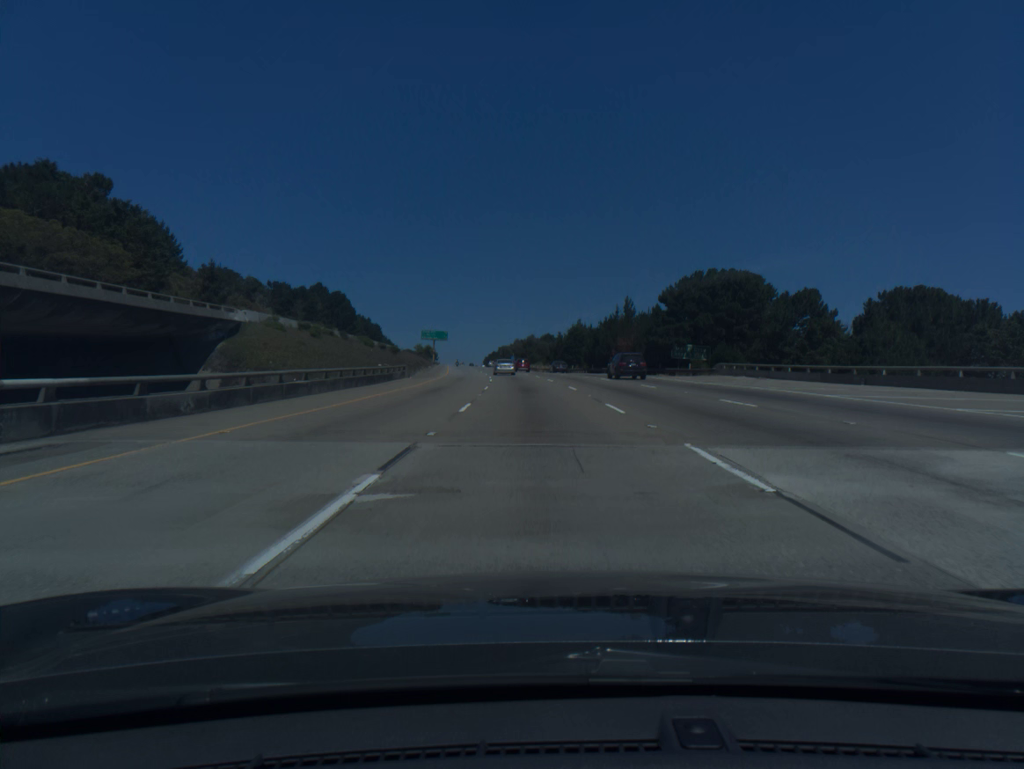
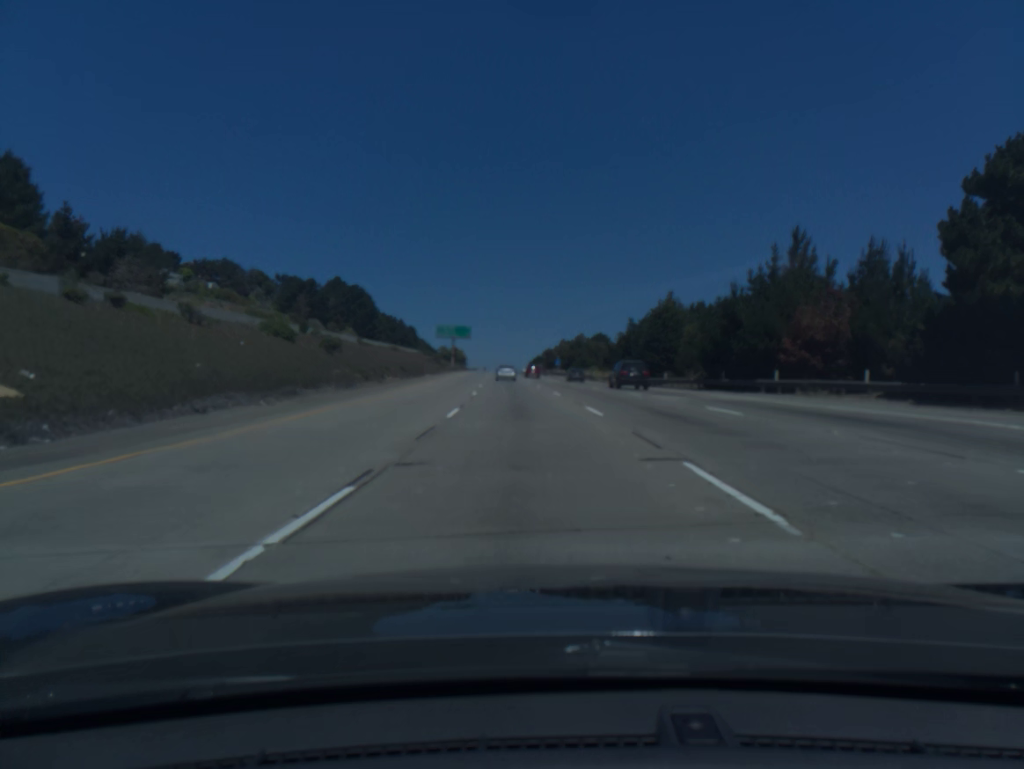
(-1.4, +53.0) m; -3°
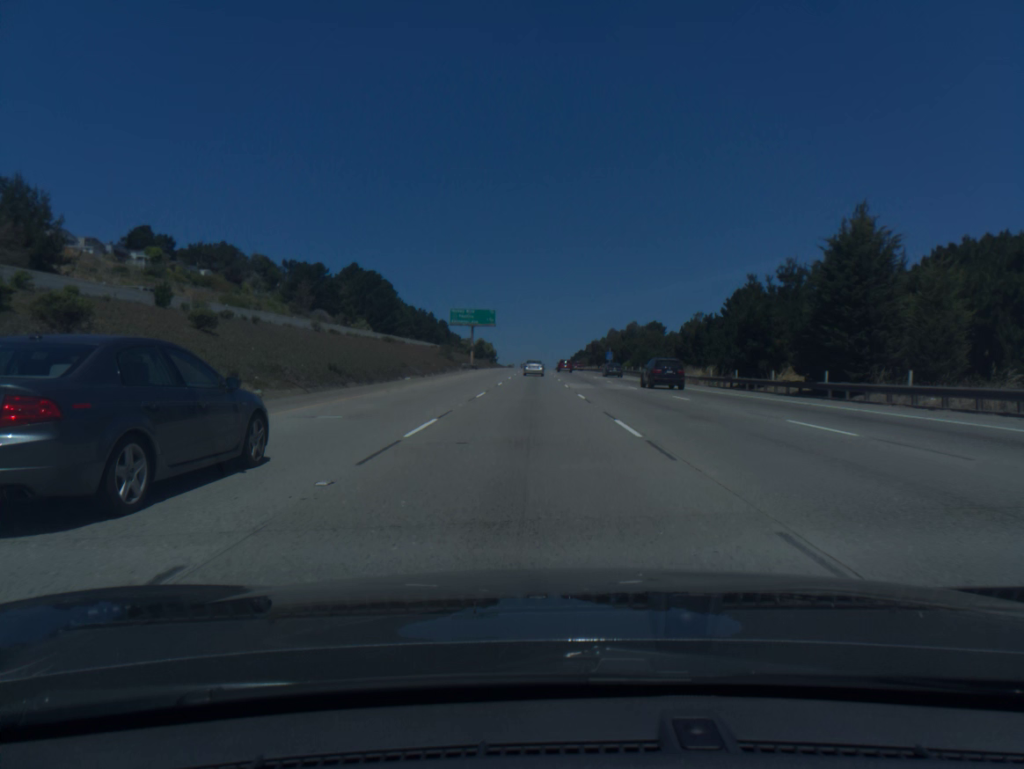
(-0.9, +35.4) m; -3°
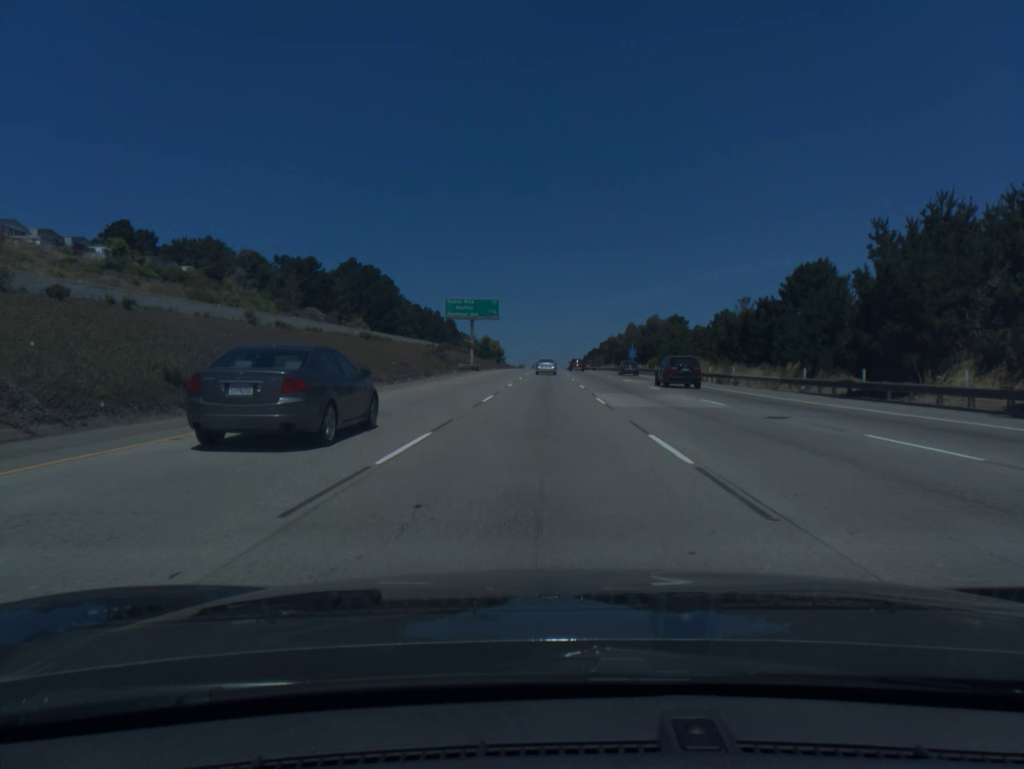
(-0.2, +17.7) m; -1°
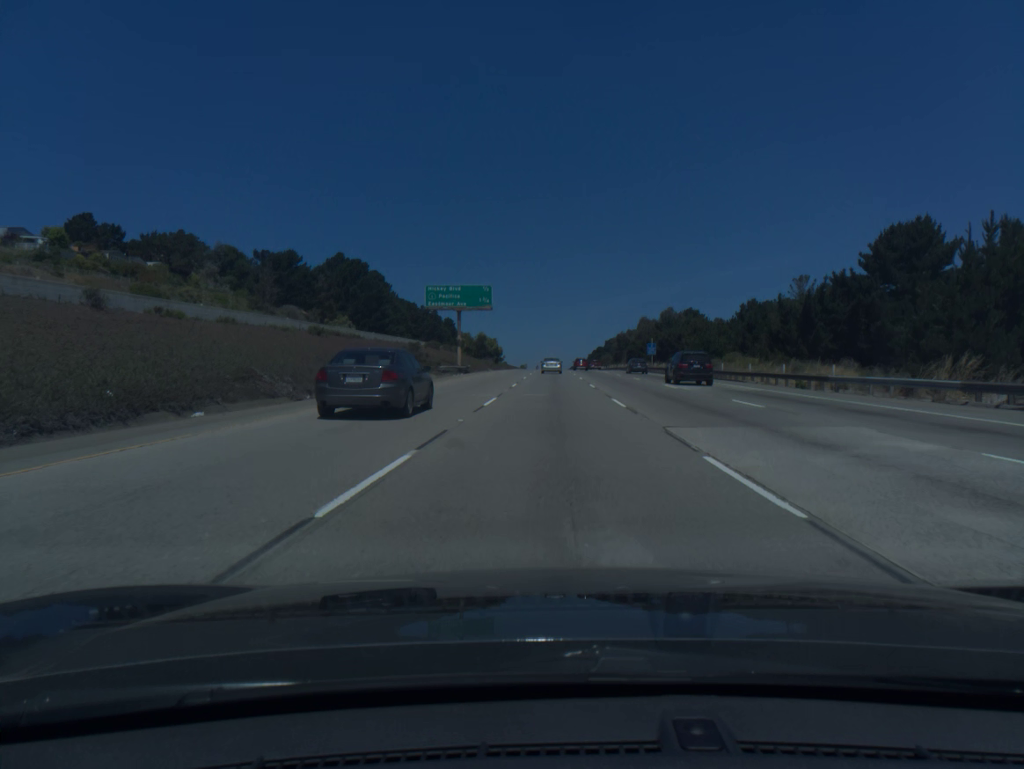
(-0.1, +17.8) m; 0°
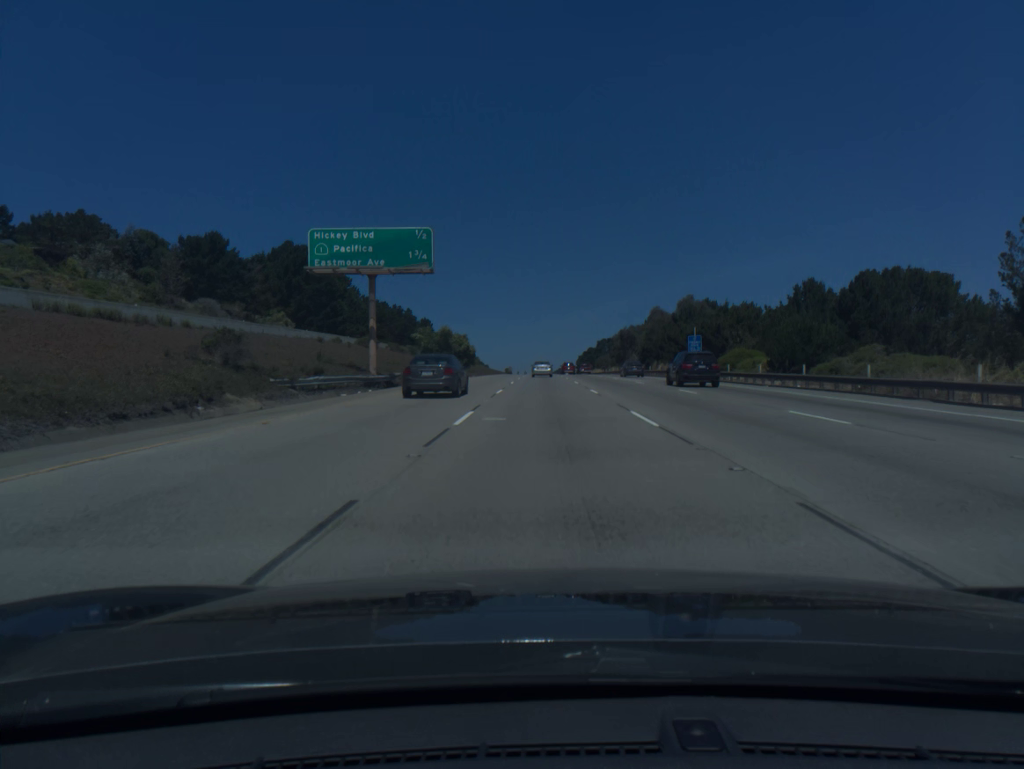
(+0.2, +35.6) m; +1°
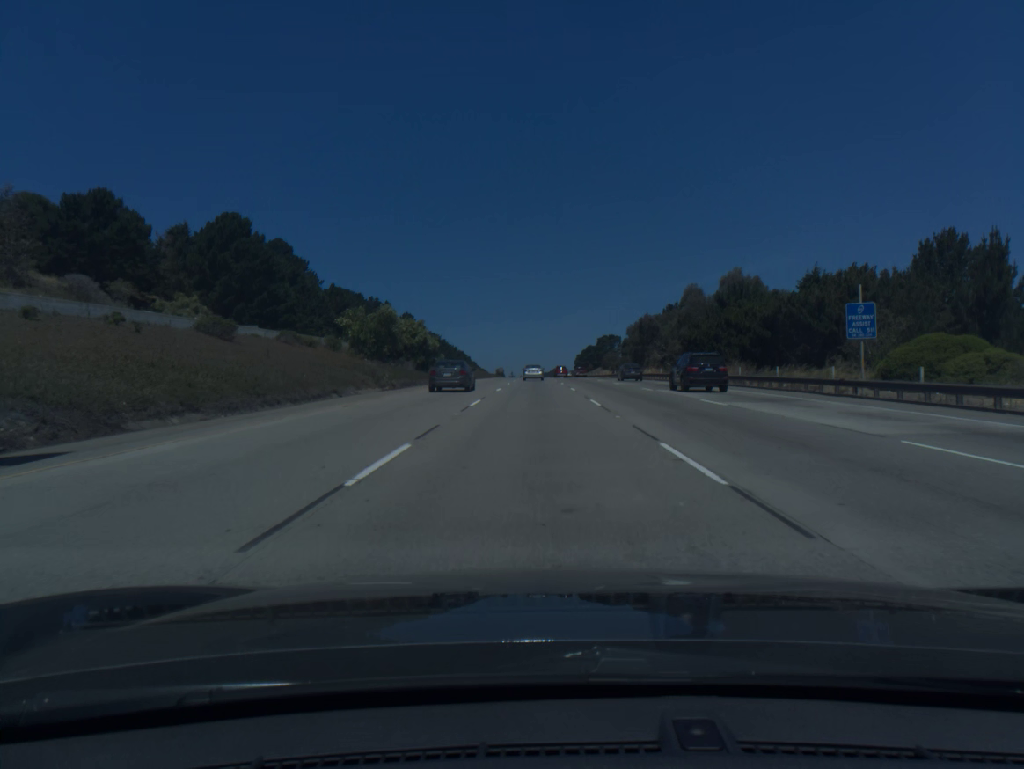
(+0.2, +35.7) m; 0°
